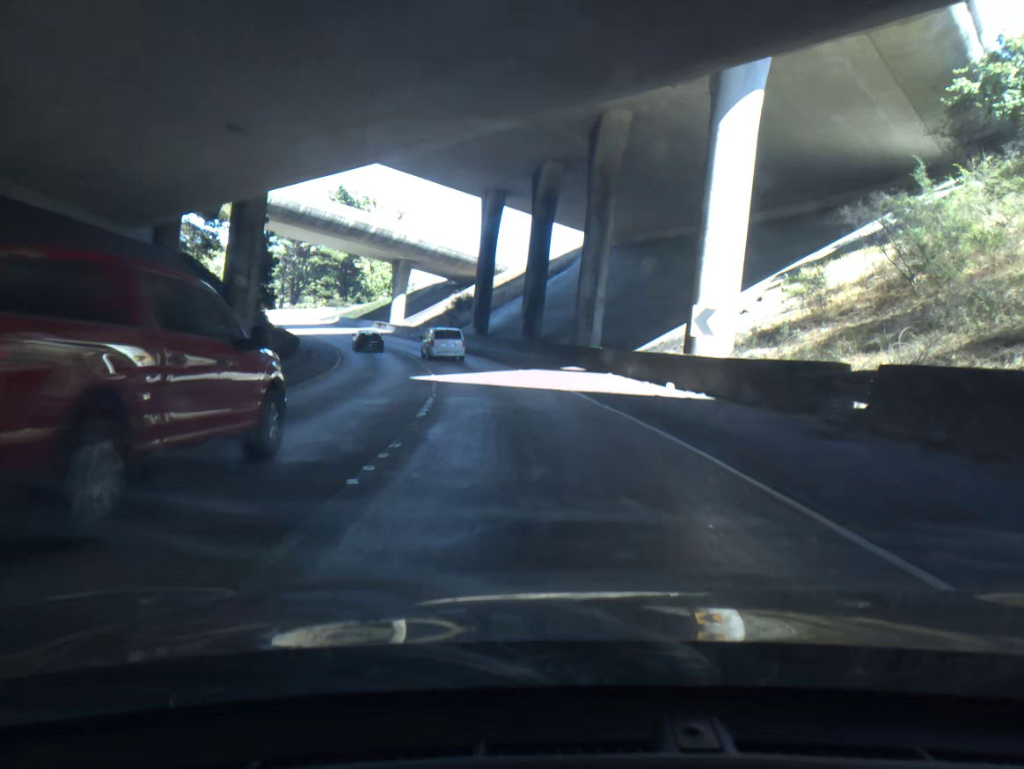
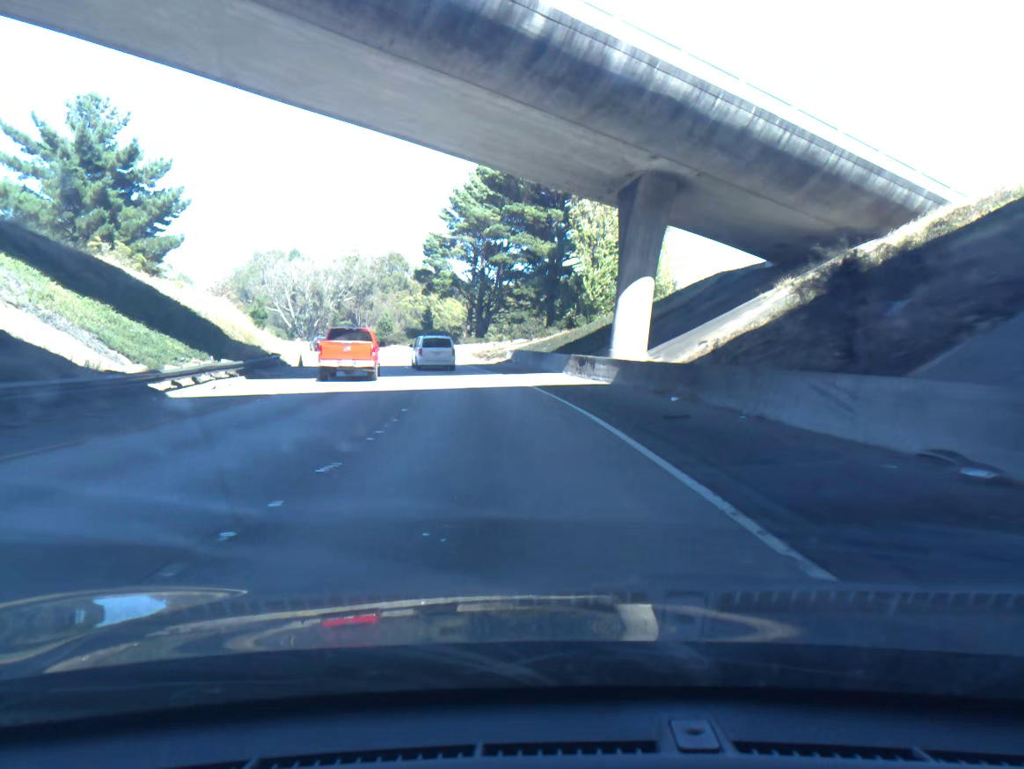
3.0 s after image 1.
(-9.7, +59.9) m; -19°
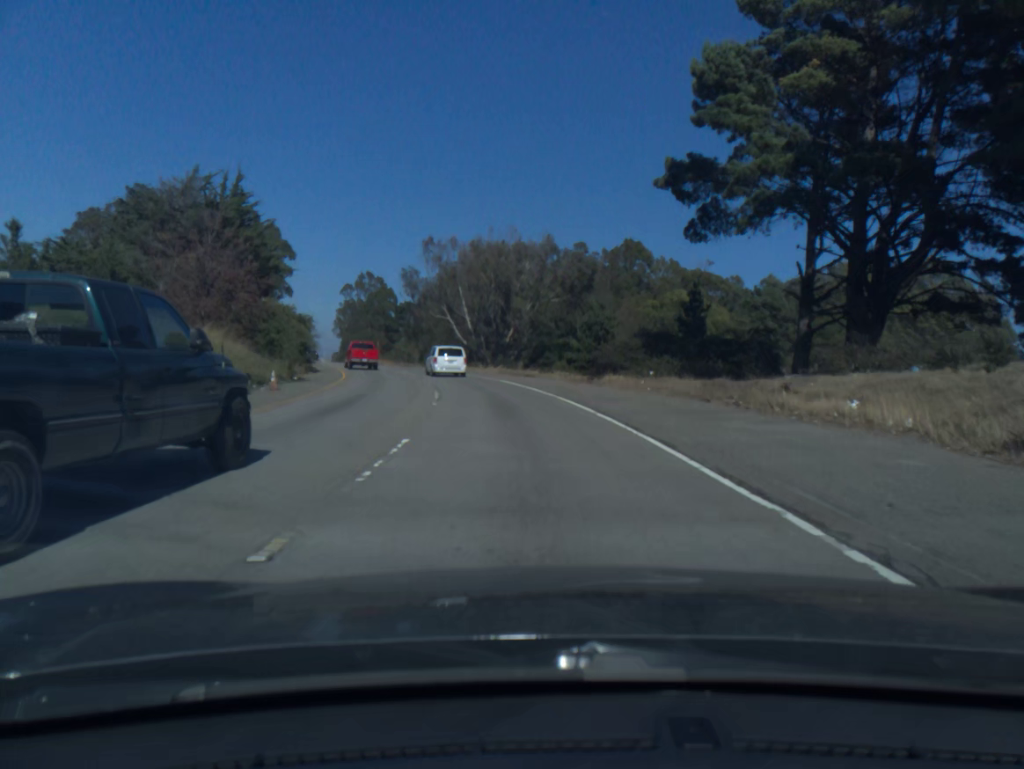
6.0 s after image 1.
(-8.8, +55.6) m; -18°
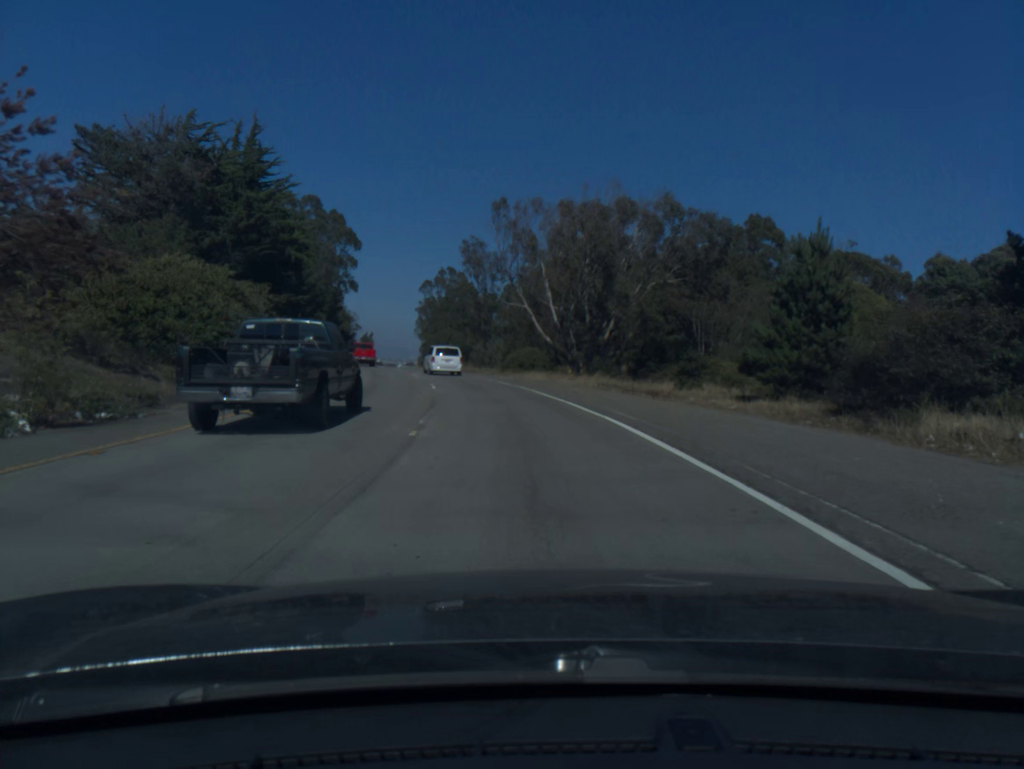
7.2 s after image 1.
(-1.3, +22.7) m; -7°
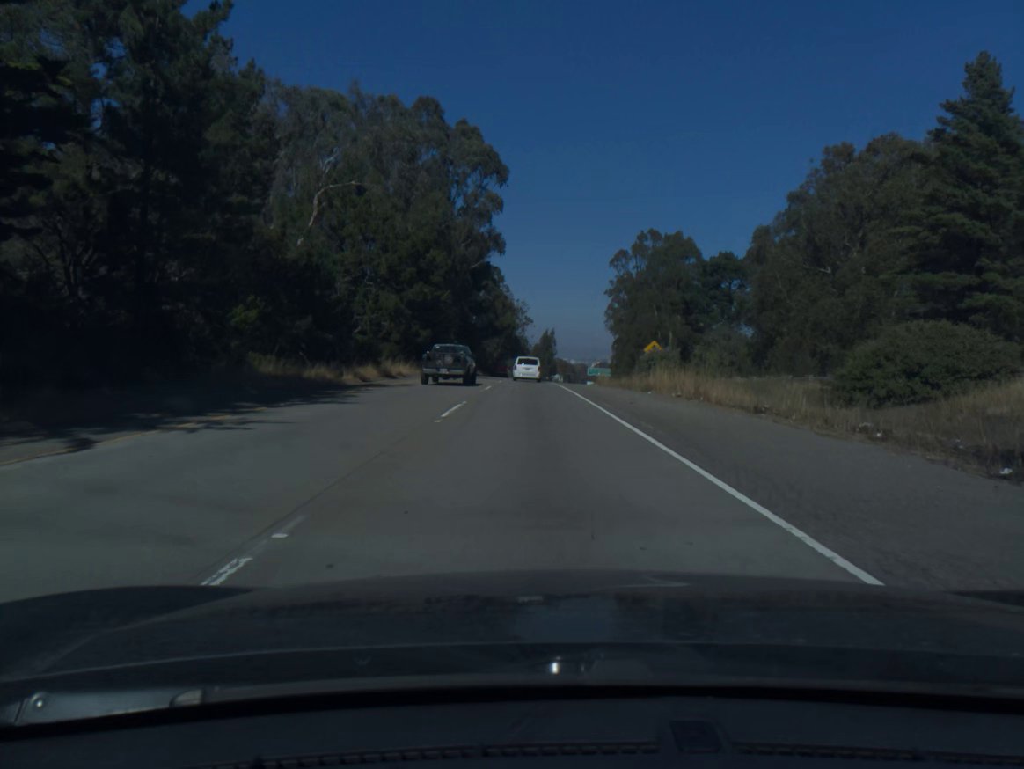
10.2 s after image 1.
(-8.1, +57.0) m; -14°
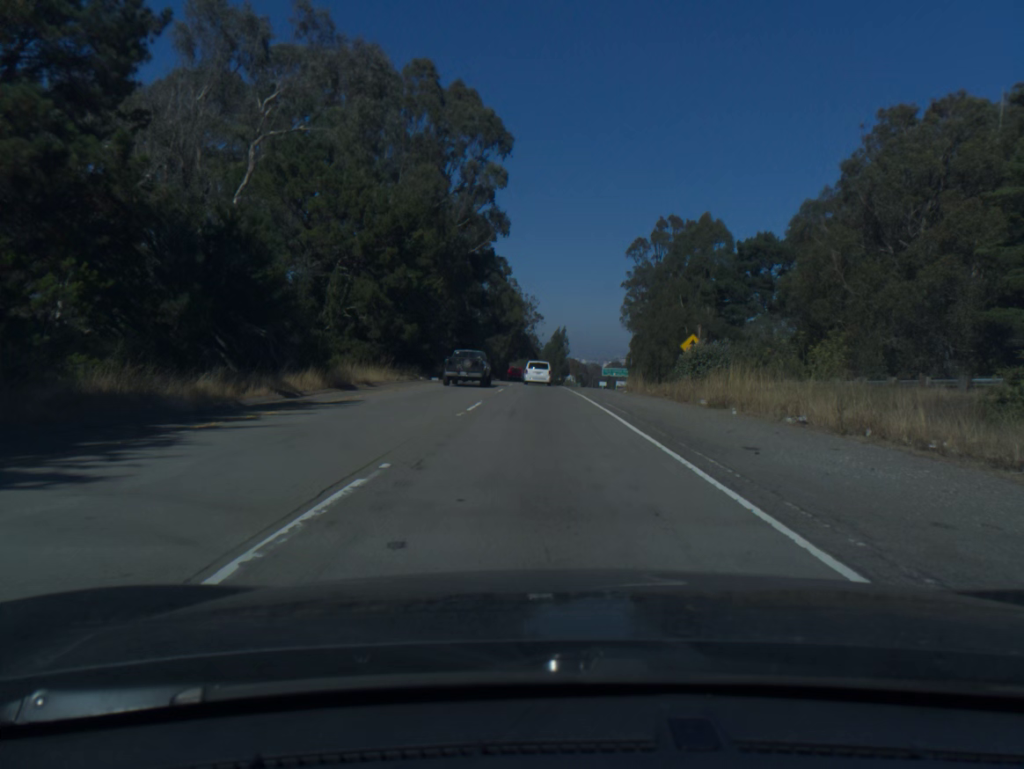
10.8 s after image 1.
(-0.1, +11.6) m; -1°
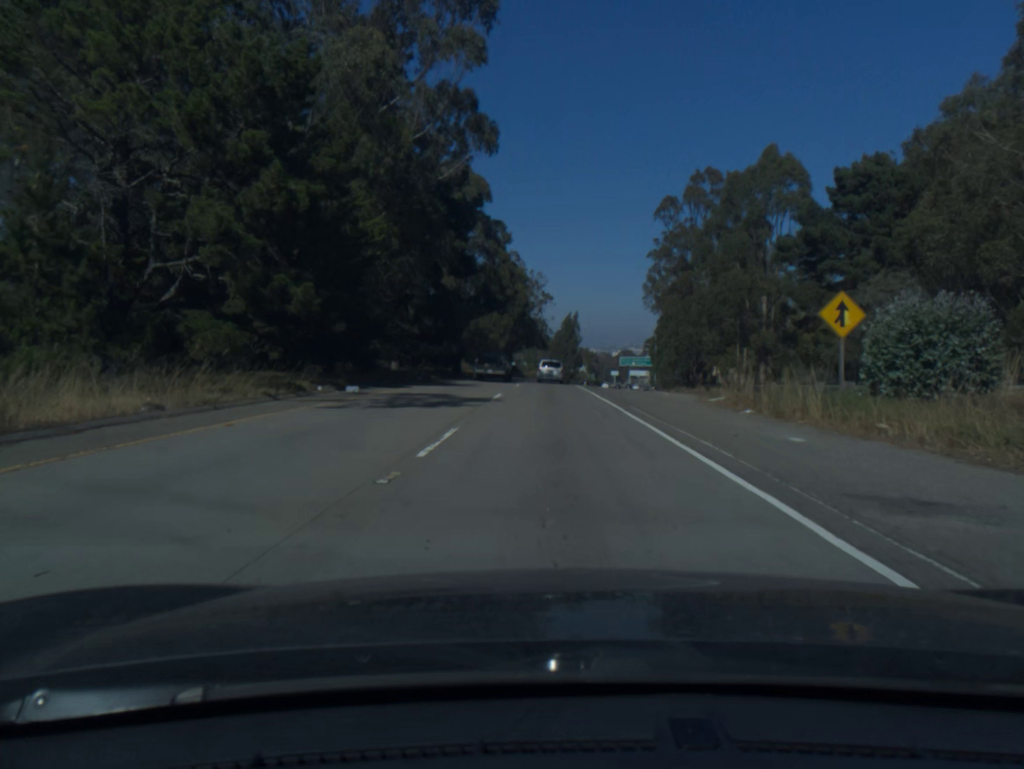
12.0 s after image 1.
(-0.2, +24.4) m; -1°
